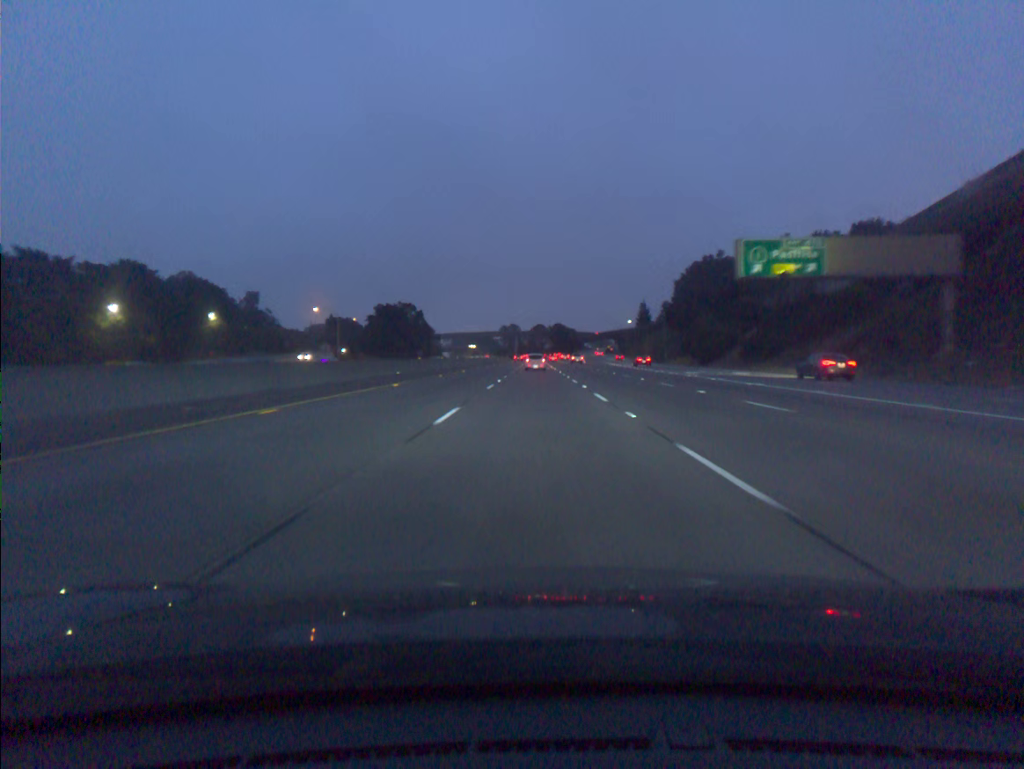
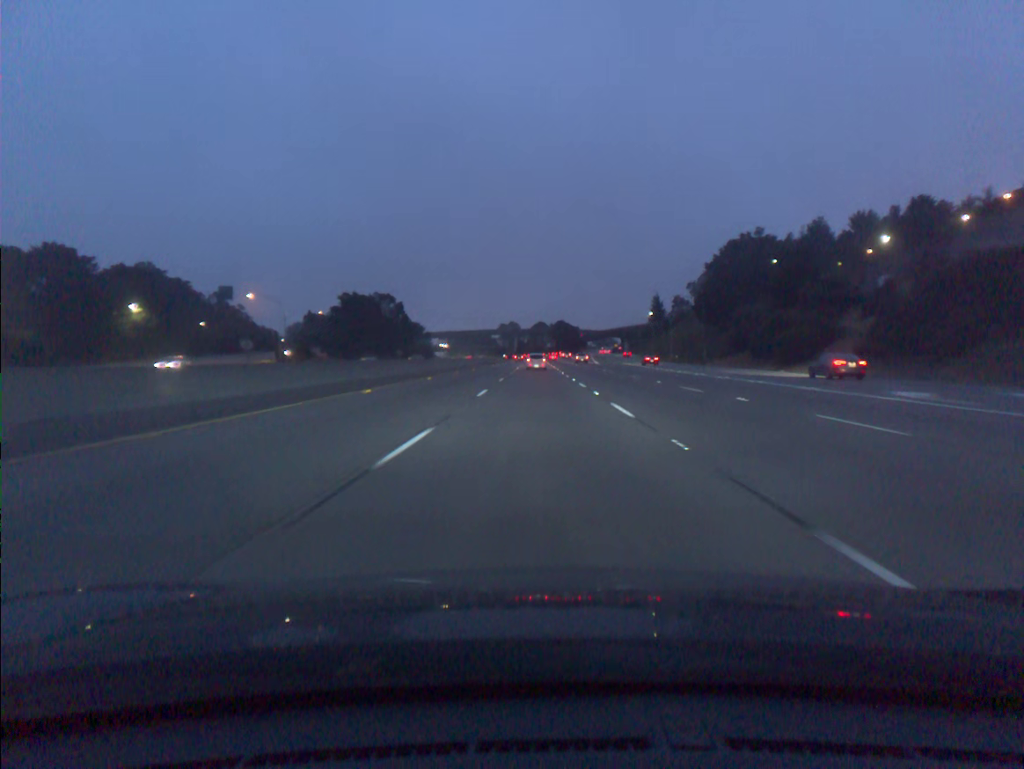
(0.0, +34.5) m; 0°
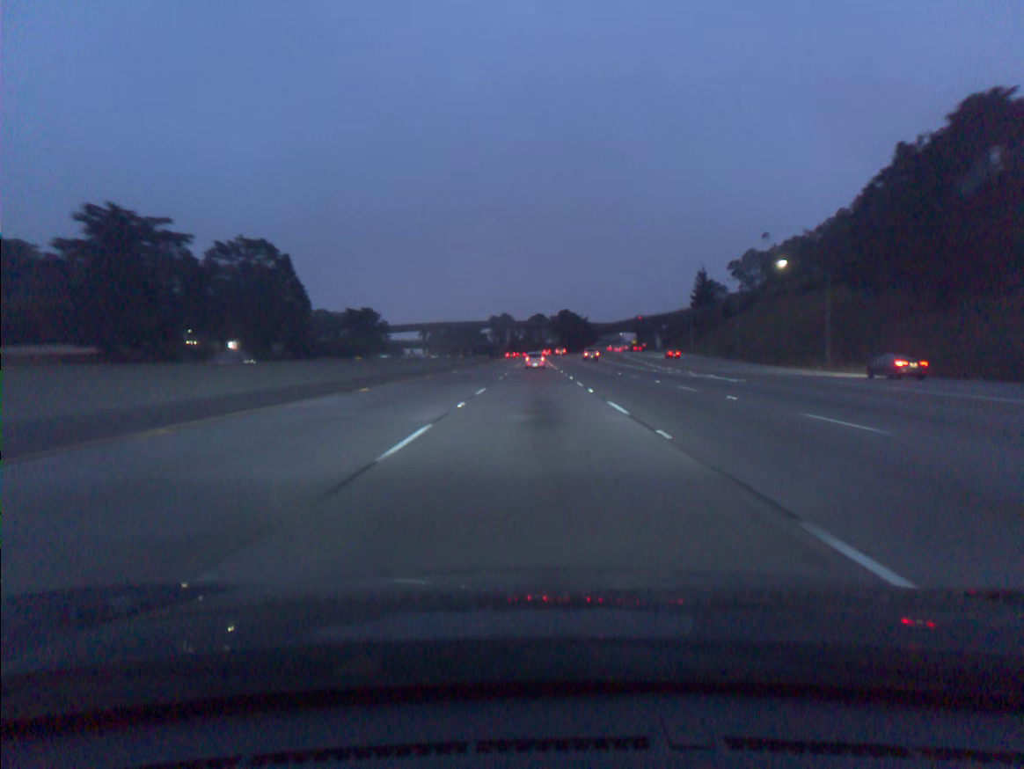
(0.0, +87.2) m; 0°
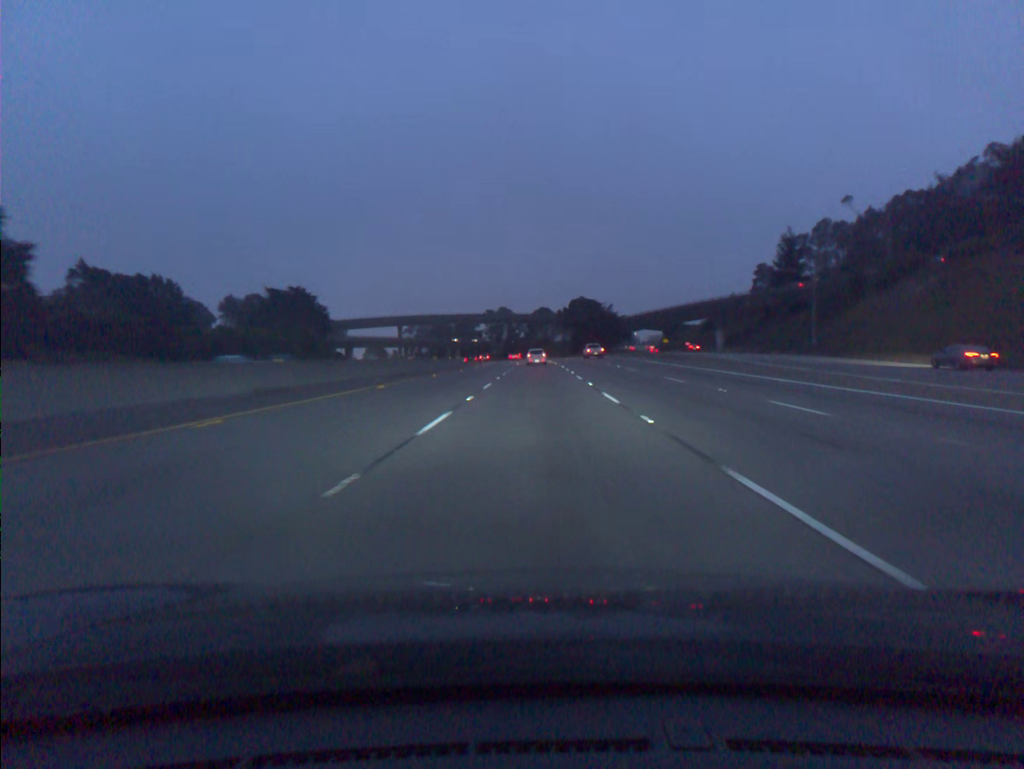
(-0.1, +70.5) m; 0°
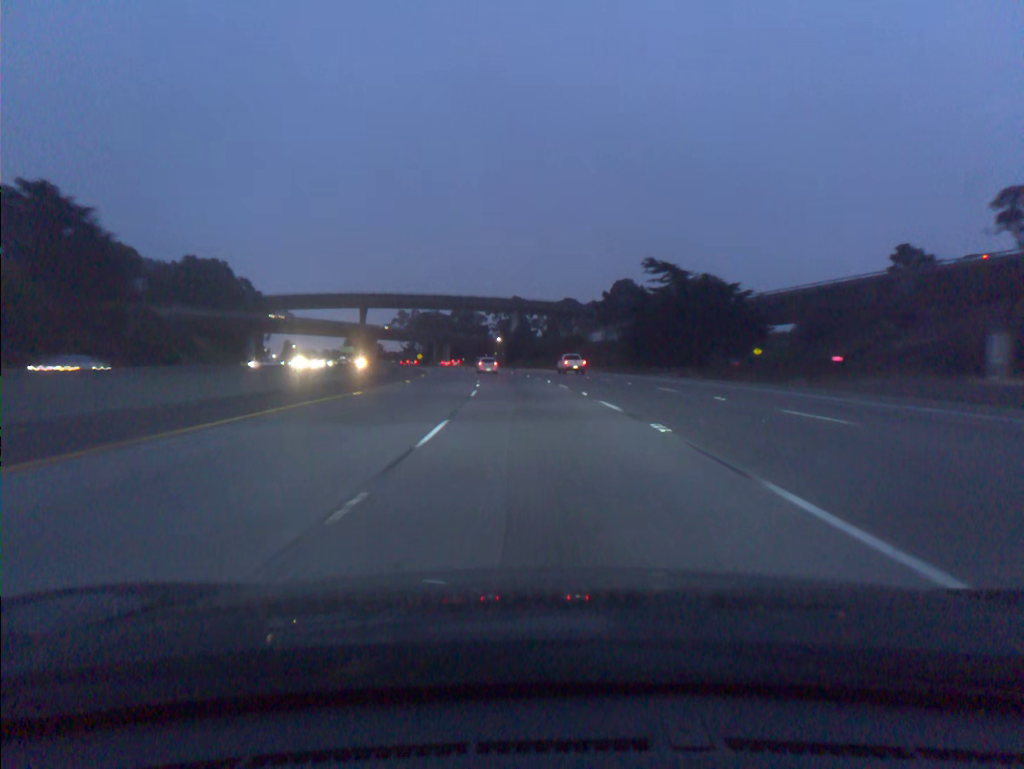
(-0.5, +88.5) m; -1°
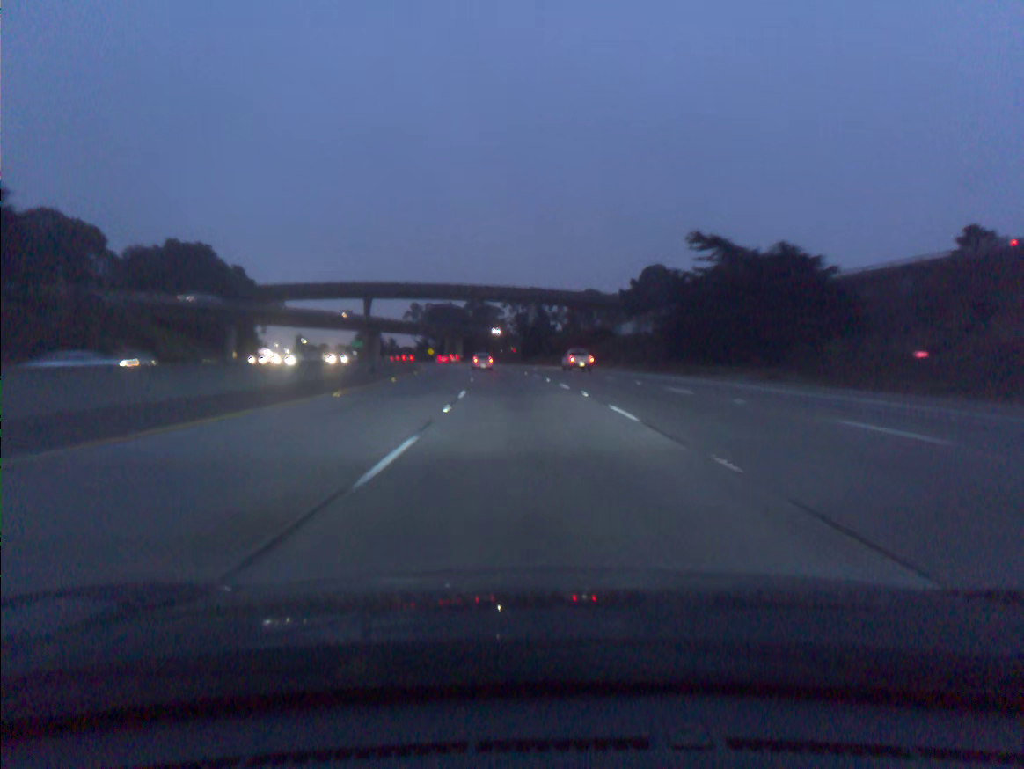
(-0.2, +17.8) m; -1°
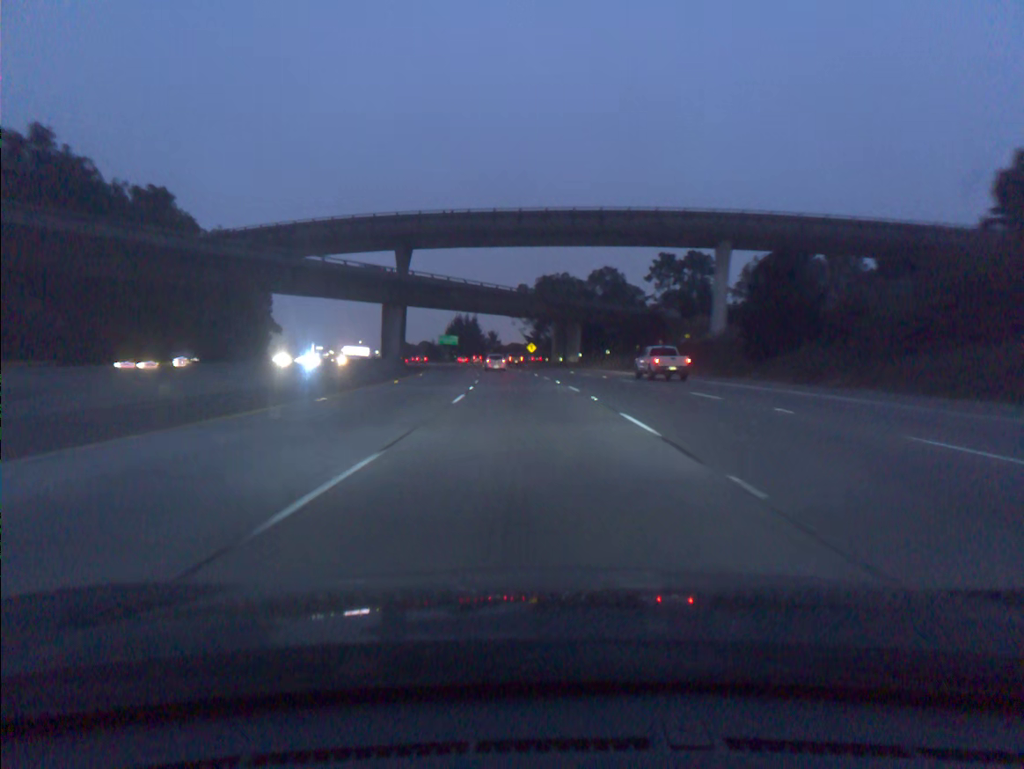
(-7.0, +89.5) m; -9°
